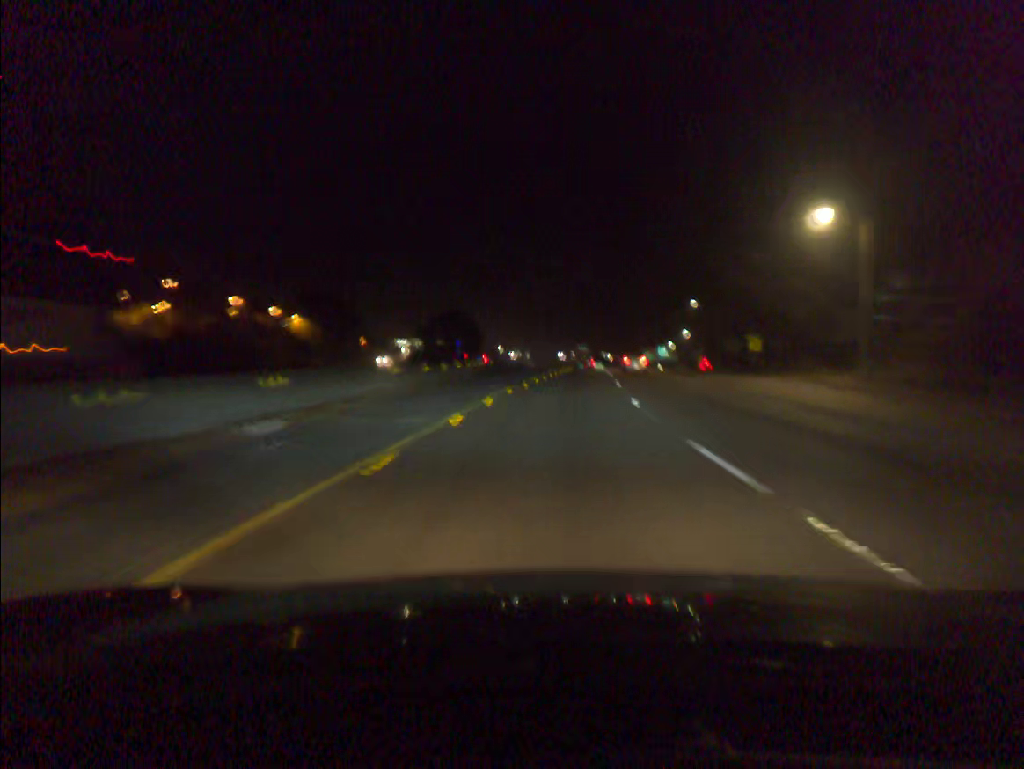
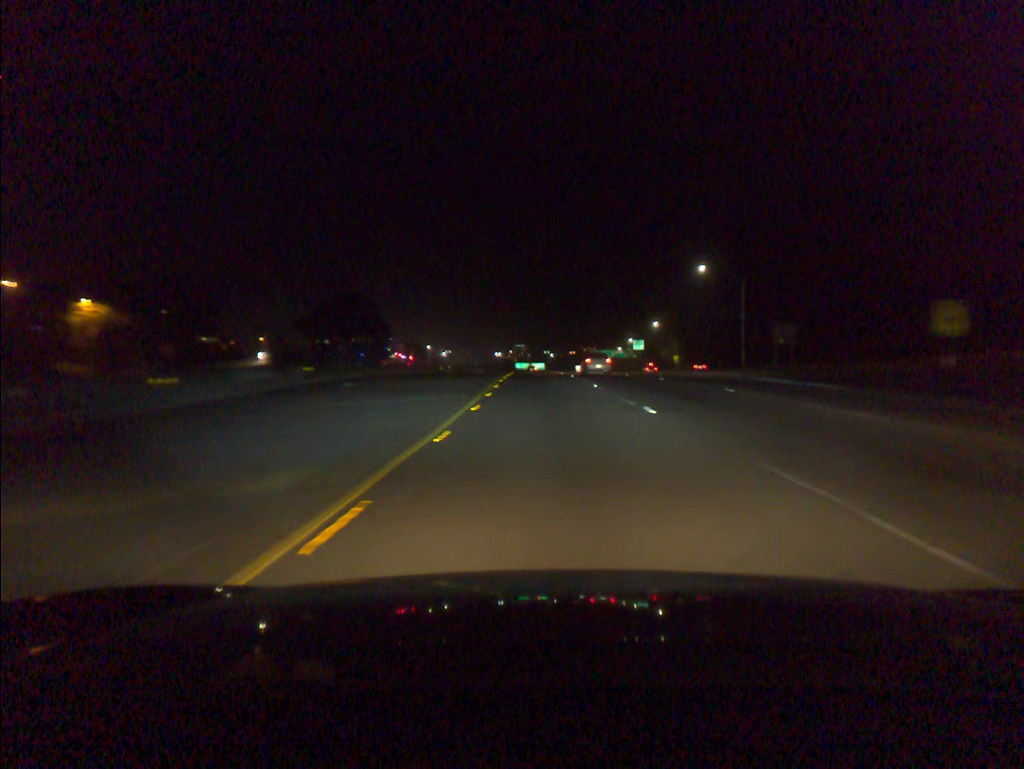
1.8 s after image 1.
(+2.1, +51.0) m; +4°
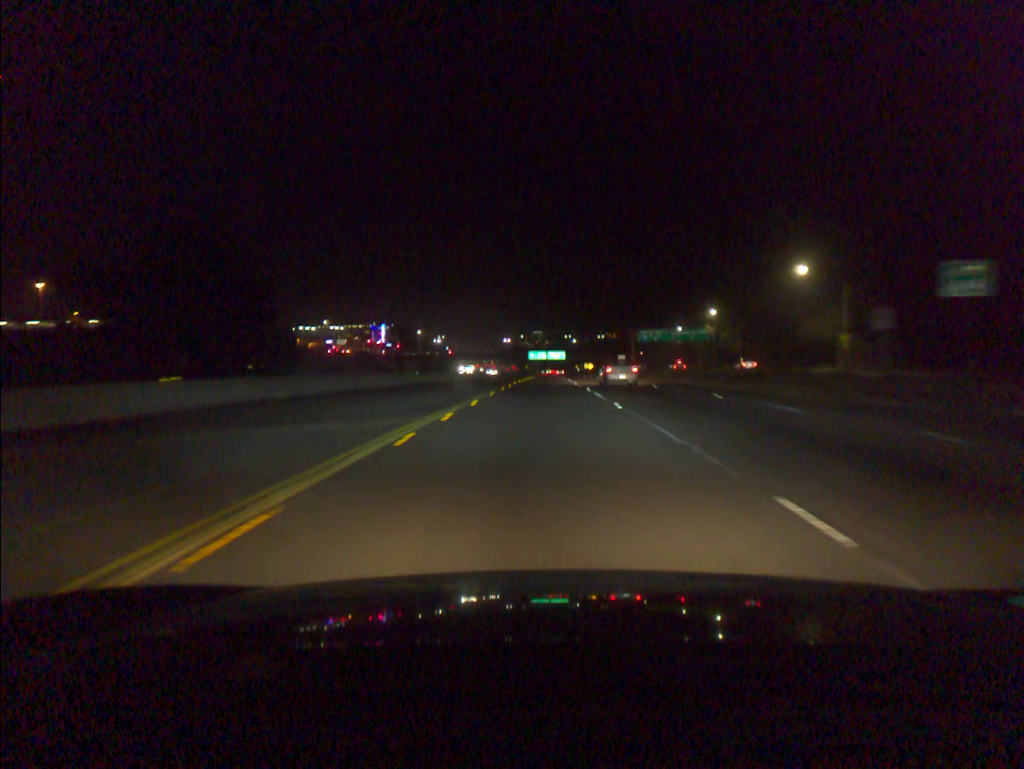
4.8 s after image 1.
(-0.4, +84.0) m; -1°
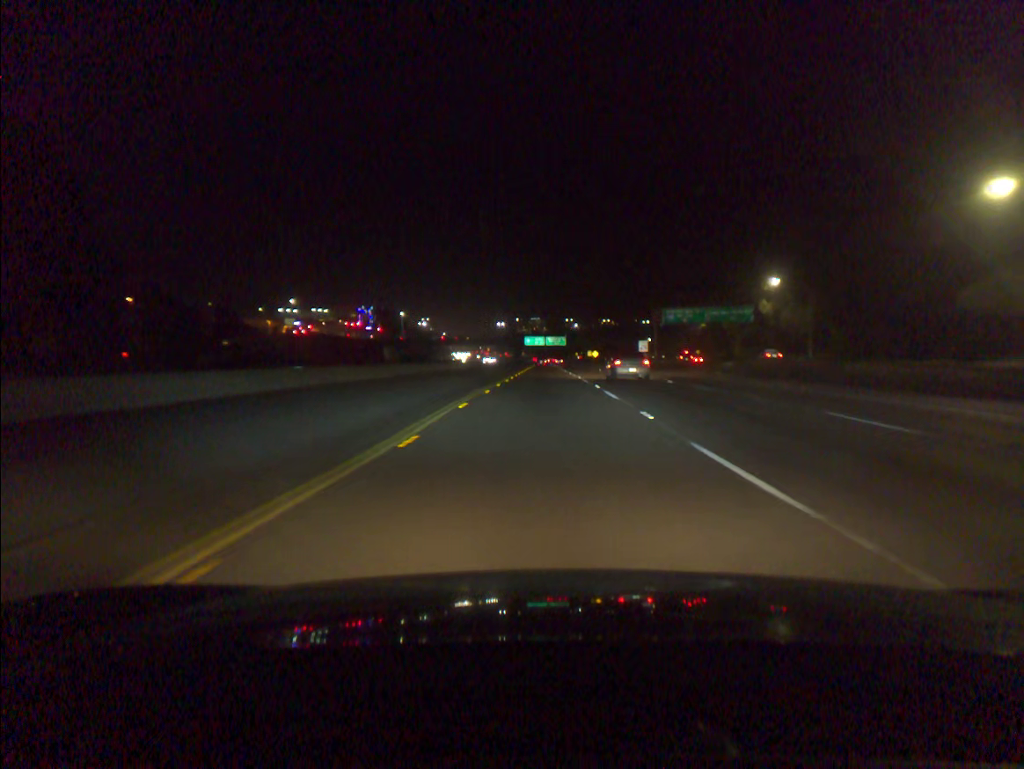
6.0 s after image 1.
(0.0, +34.0) m; 0°
